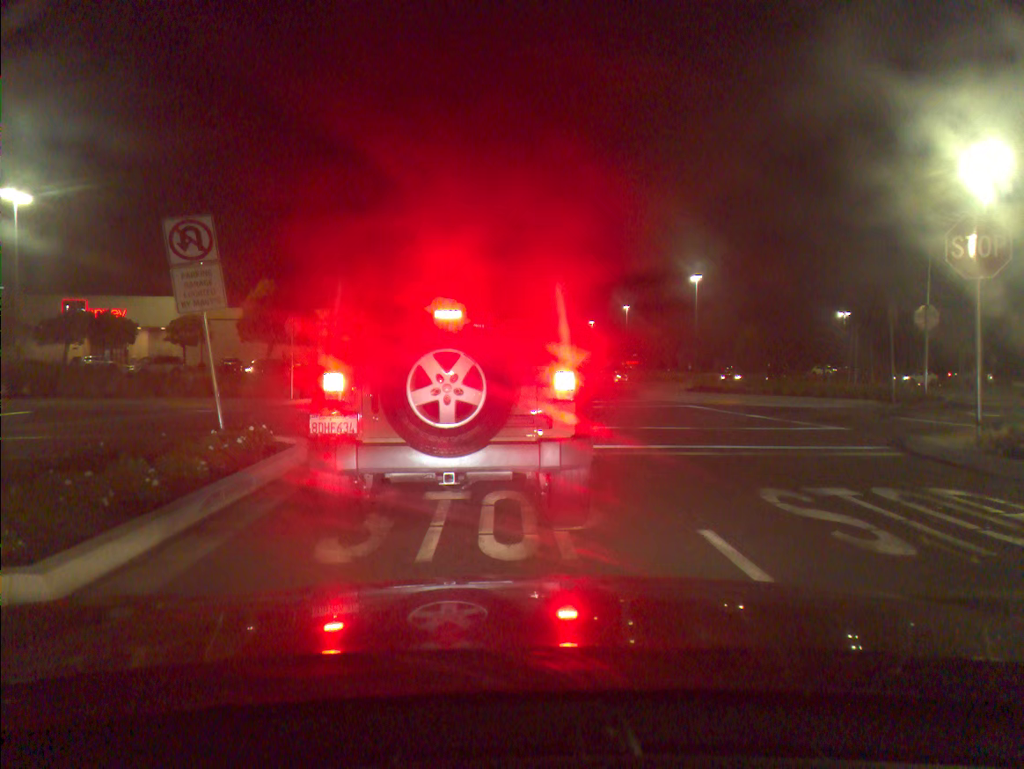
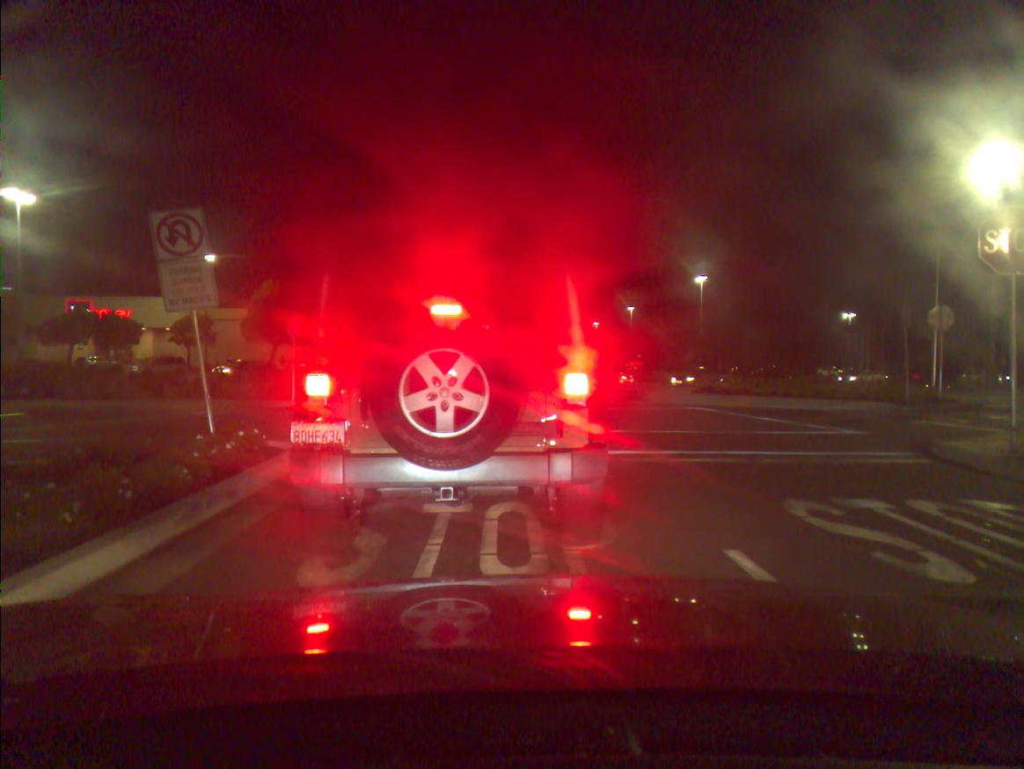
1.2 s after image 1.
(0.0, +0.6) m; 0°
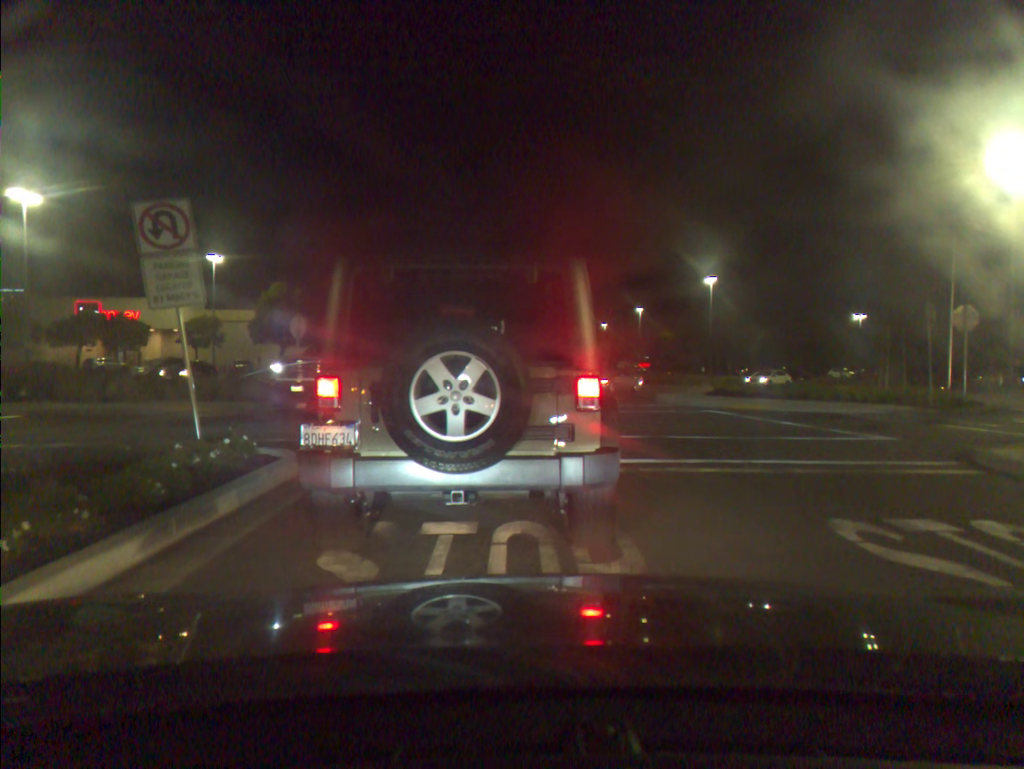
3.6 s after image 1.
(0.0, +0.7) m; -1°
